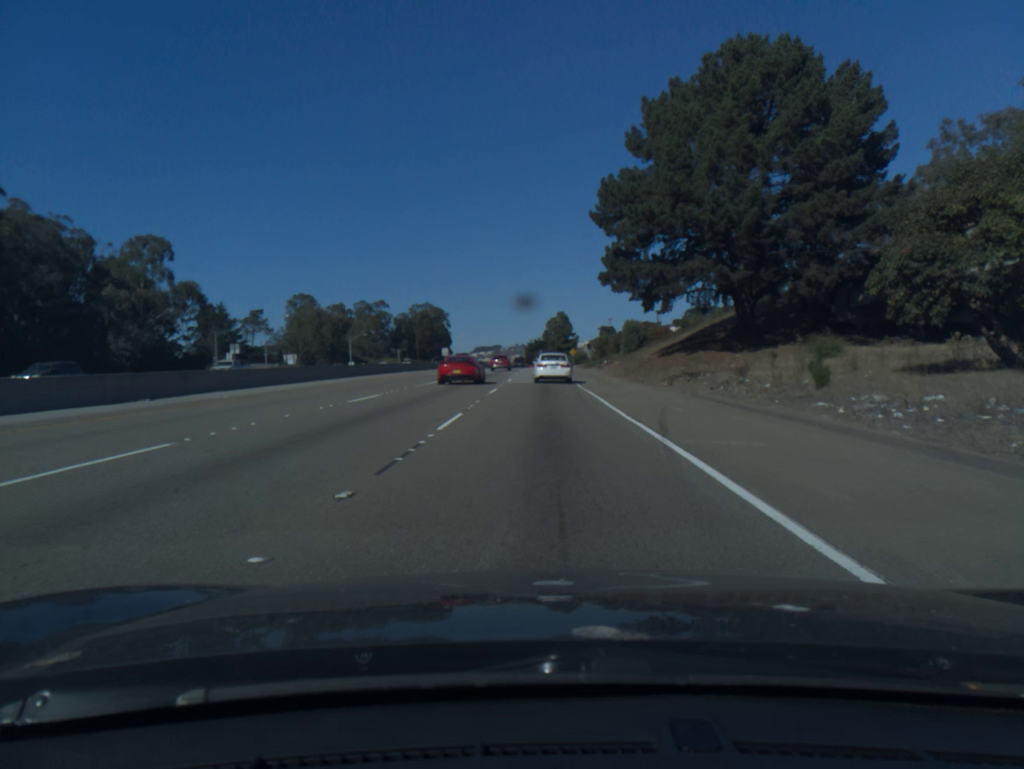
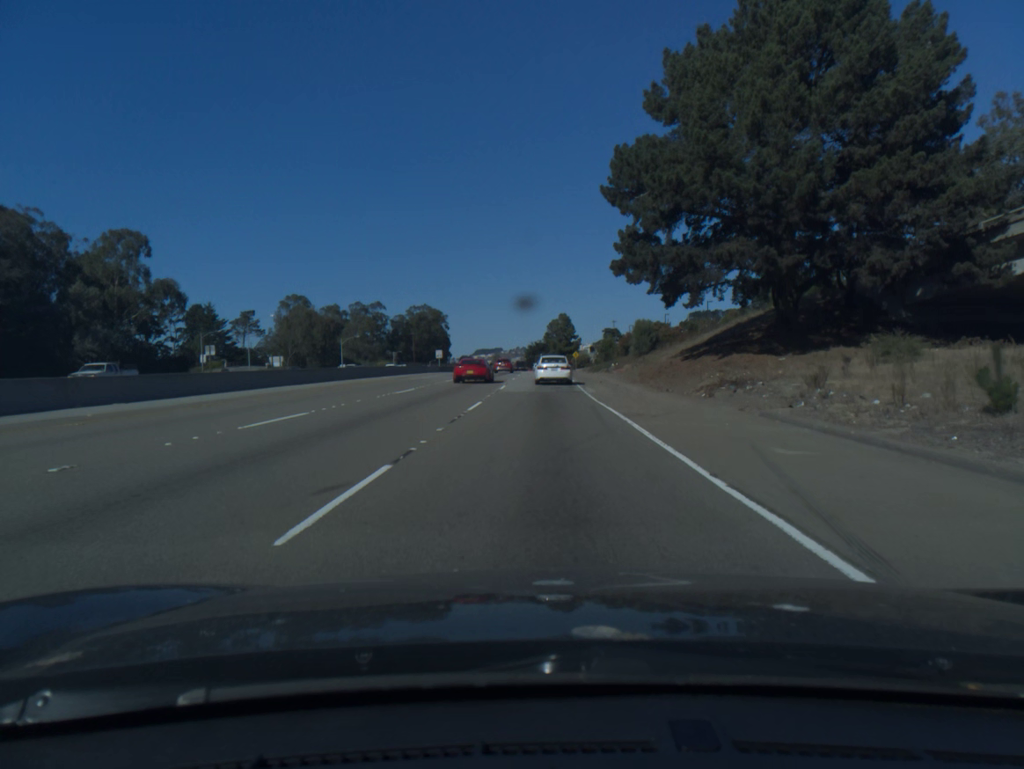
(0.0, +7.9) m; 0°
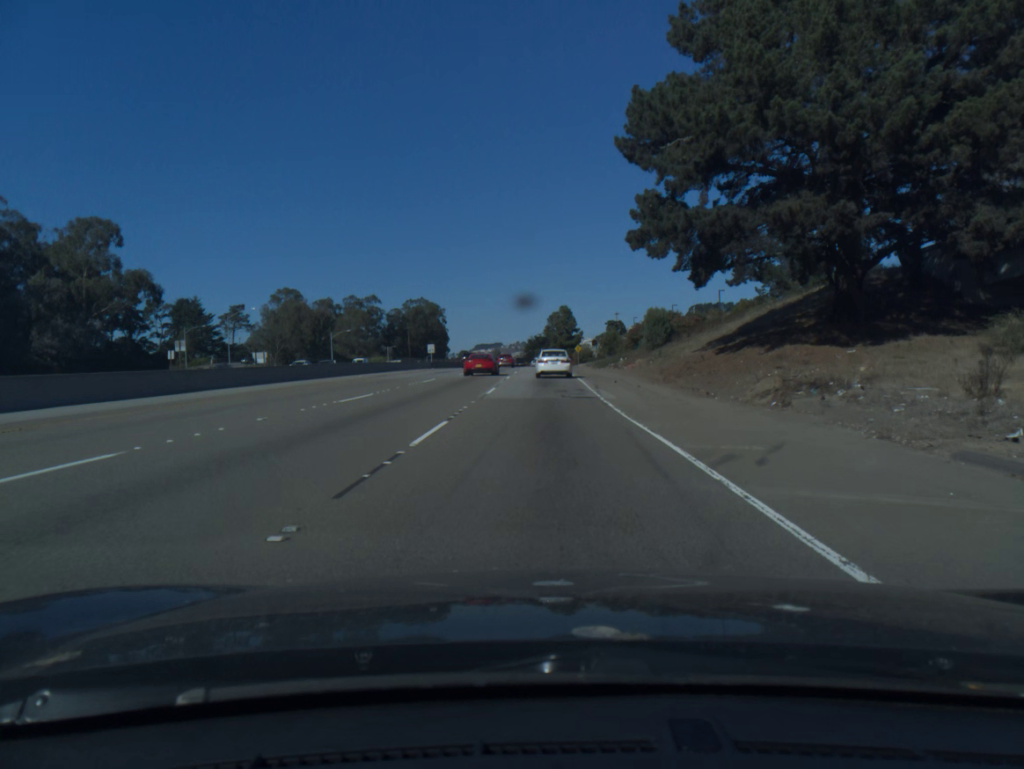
(0.0, +8.1) m; 0°
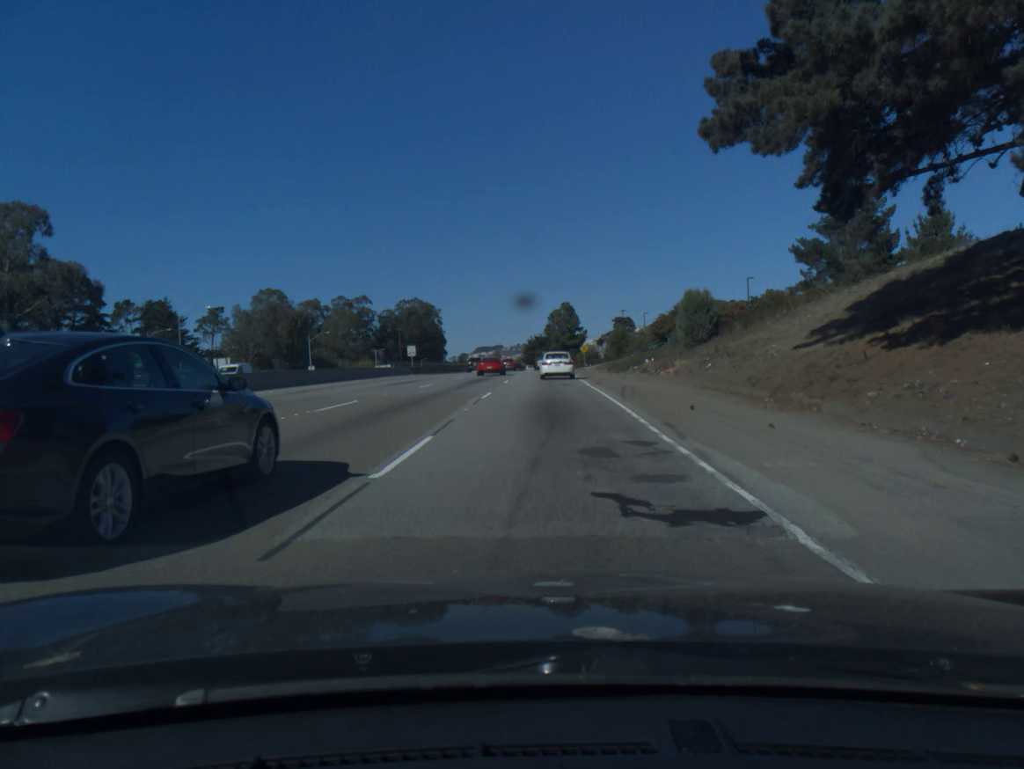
(0.0, +16.9) m; 0°
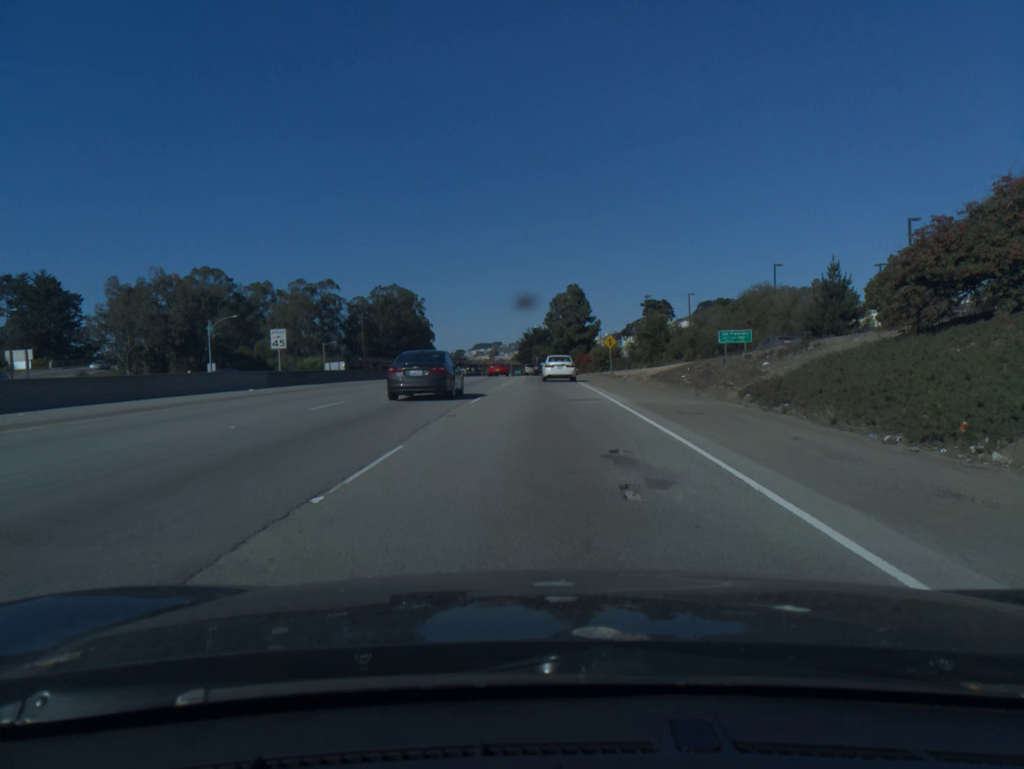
(-0.1, +45.0) m; 0°
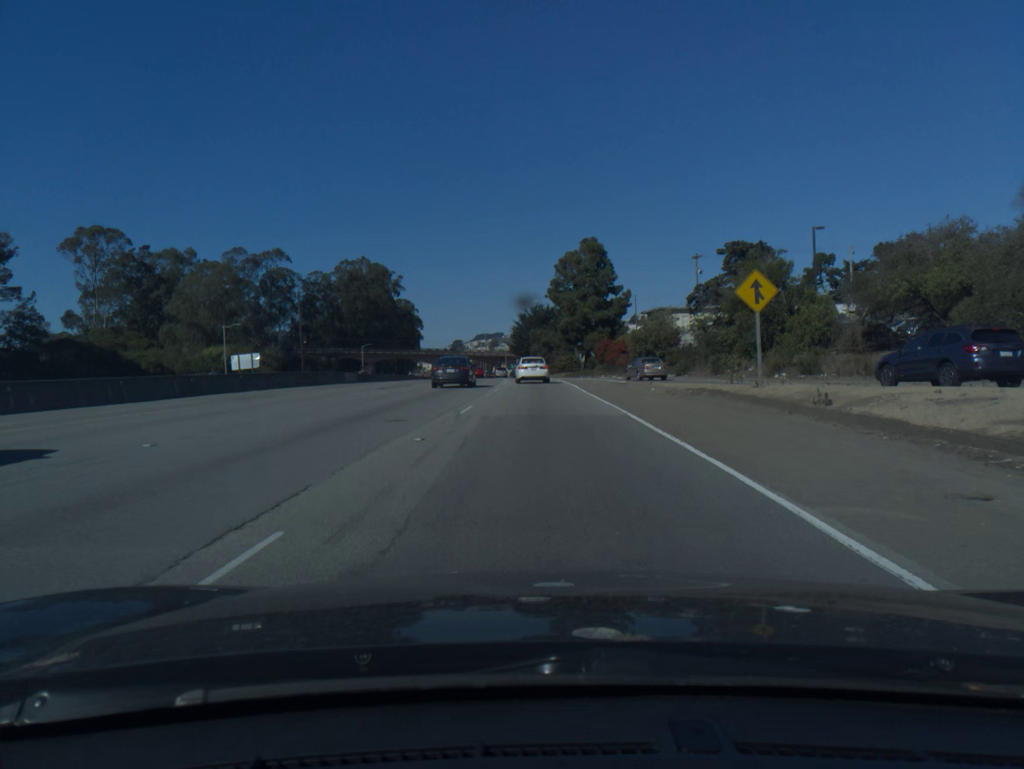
(0.0, +48.0) m; 0°
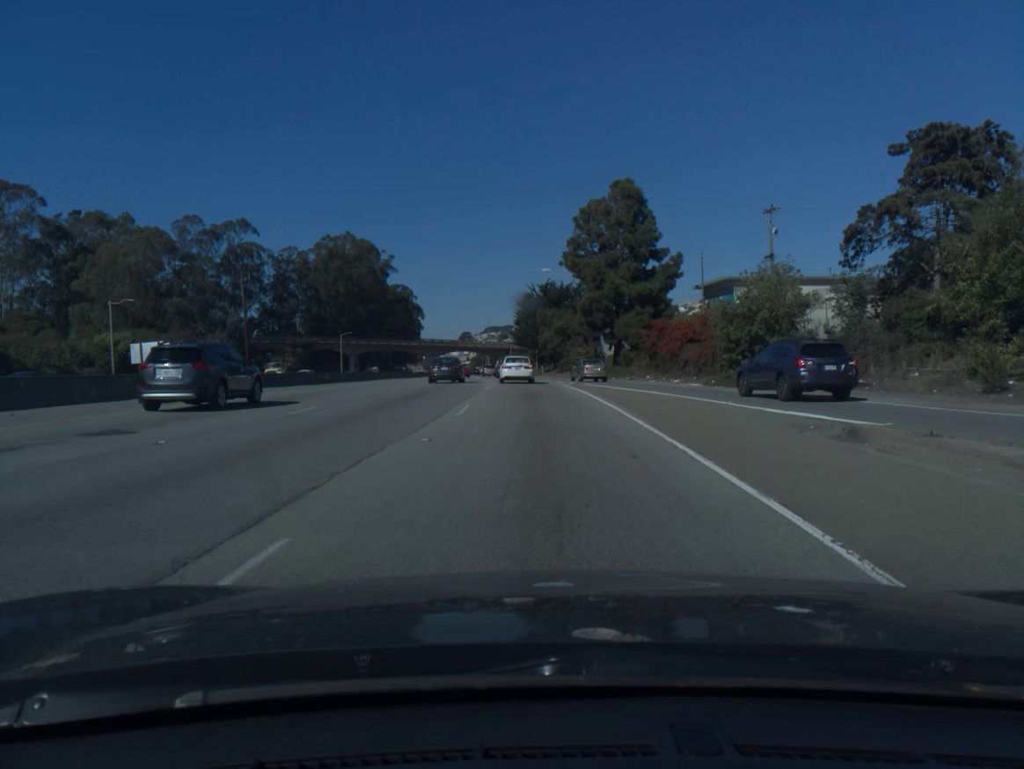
(-0.2, +29.6) m; -1°
